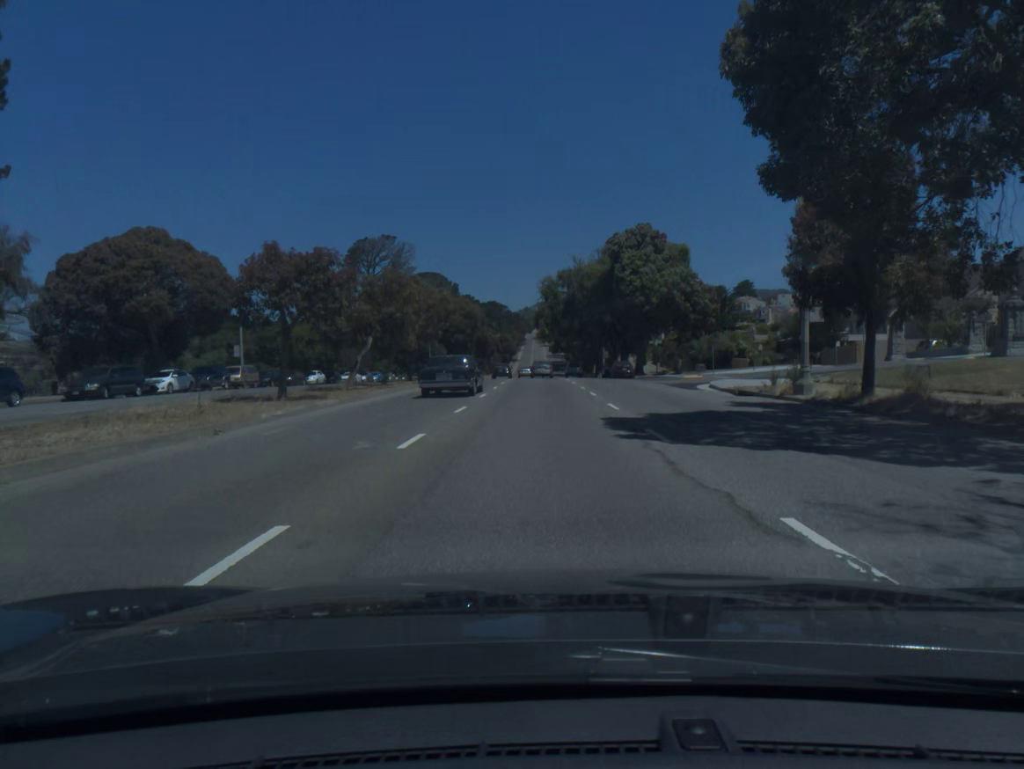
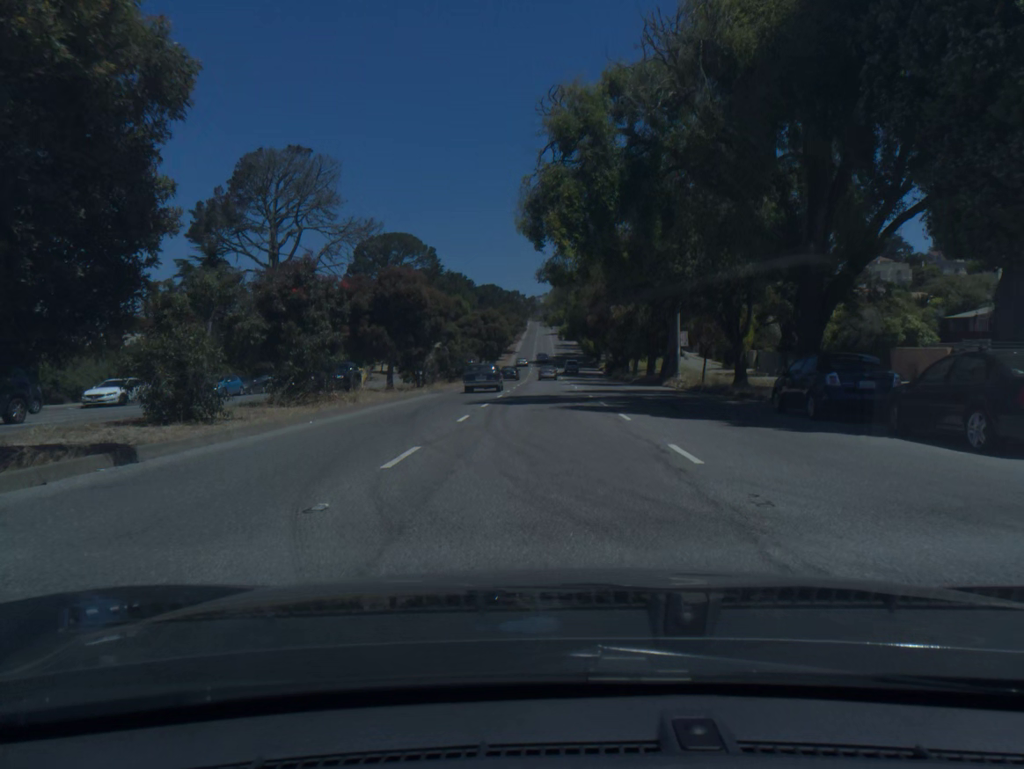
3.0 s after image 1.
(-0.2, +52.2) m; 0°
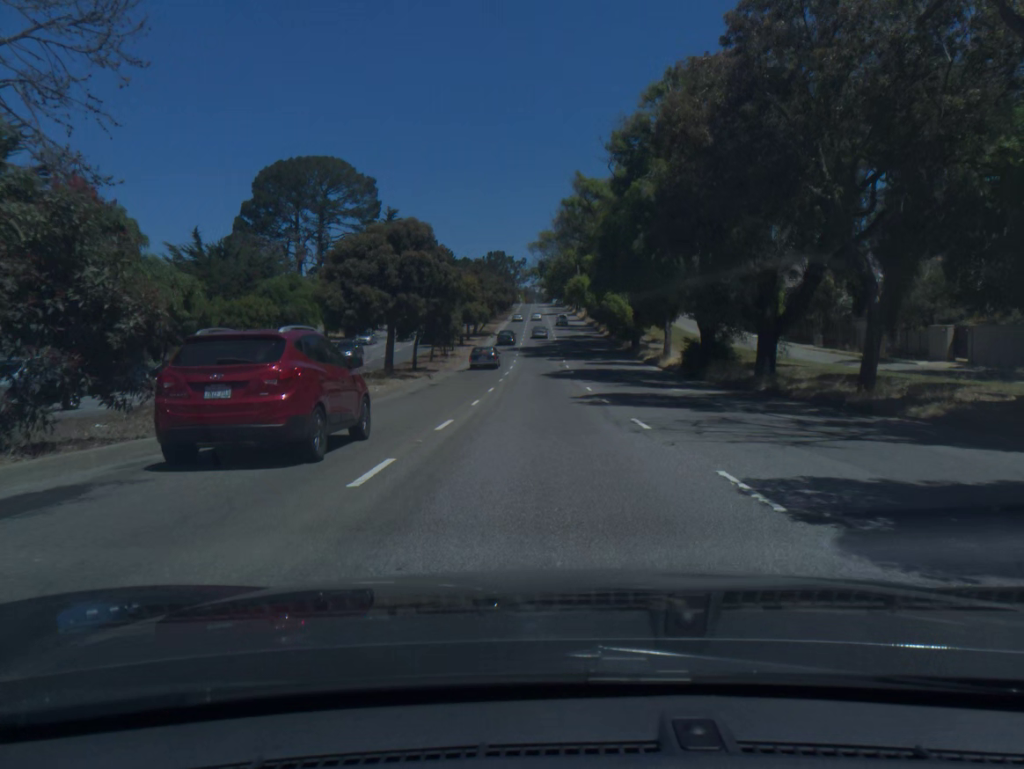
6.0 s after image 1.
(0.0, +53.0) m; 0°
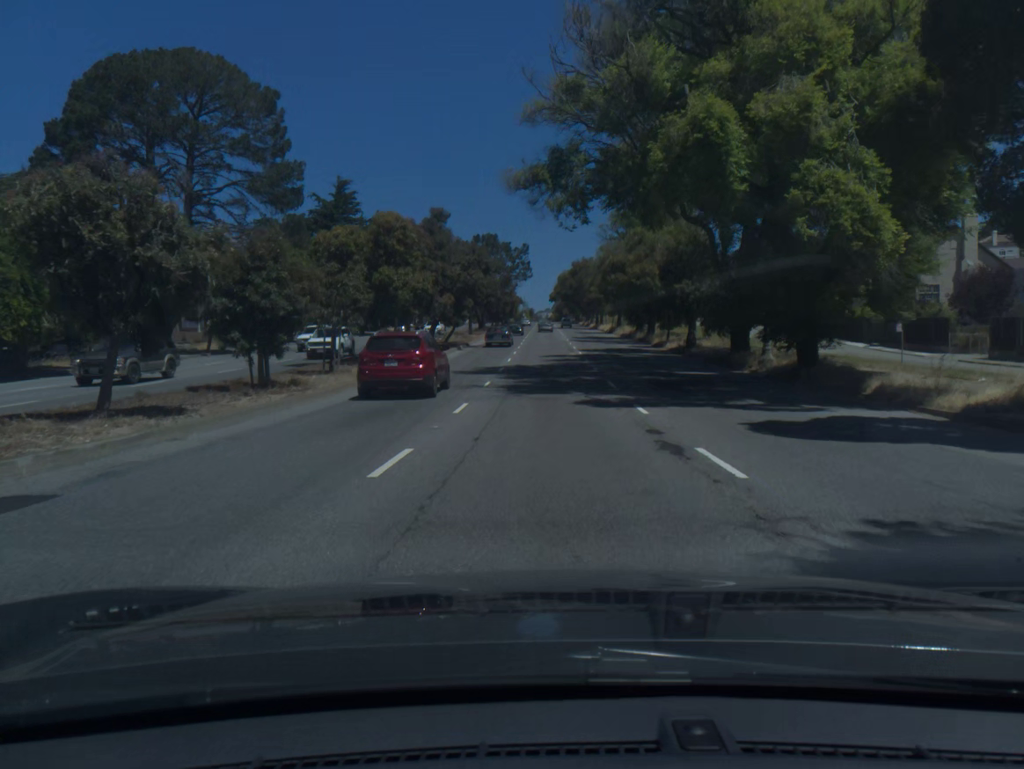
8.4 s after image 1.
(-0.1, +42.3) m; 0°
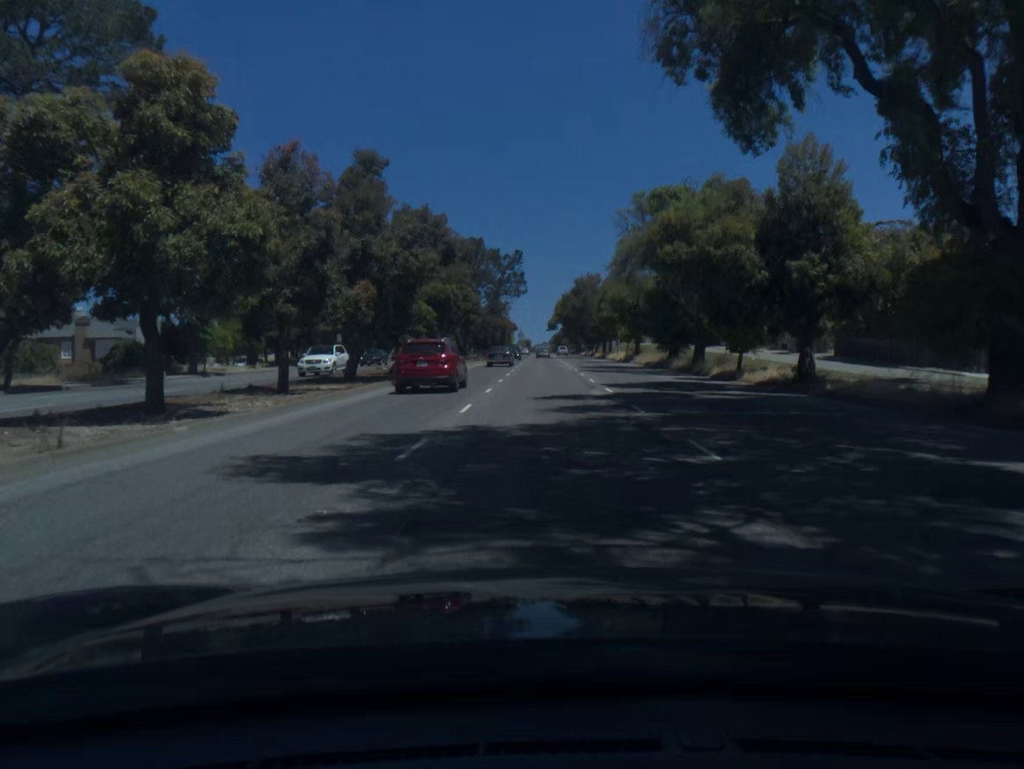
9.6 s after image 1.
(0.0, +20.8) m; 0°
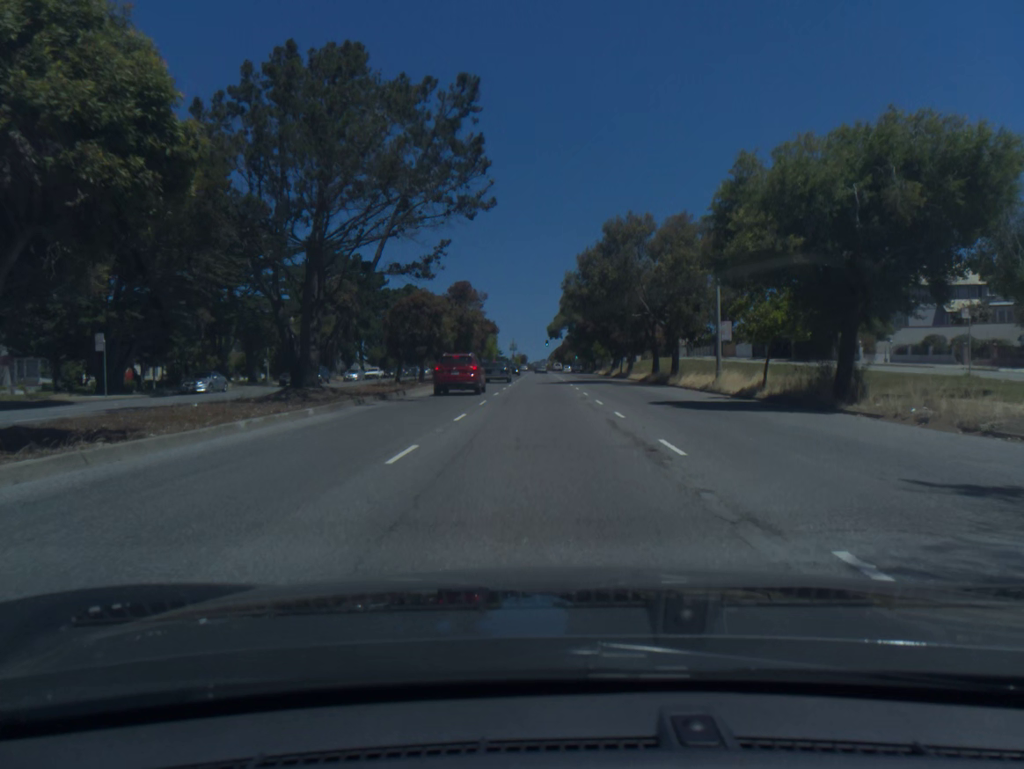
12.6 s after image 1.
(+0.3, +49.8) m; 0°
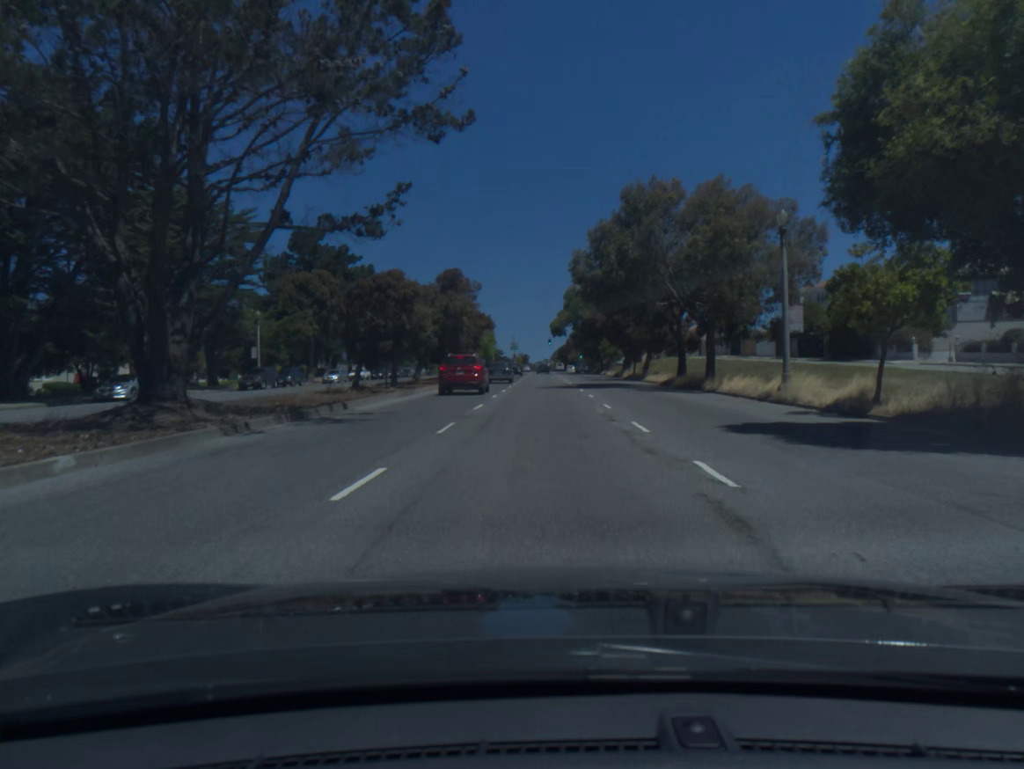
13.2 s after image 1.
(0.0, +9.8) m; 0°
